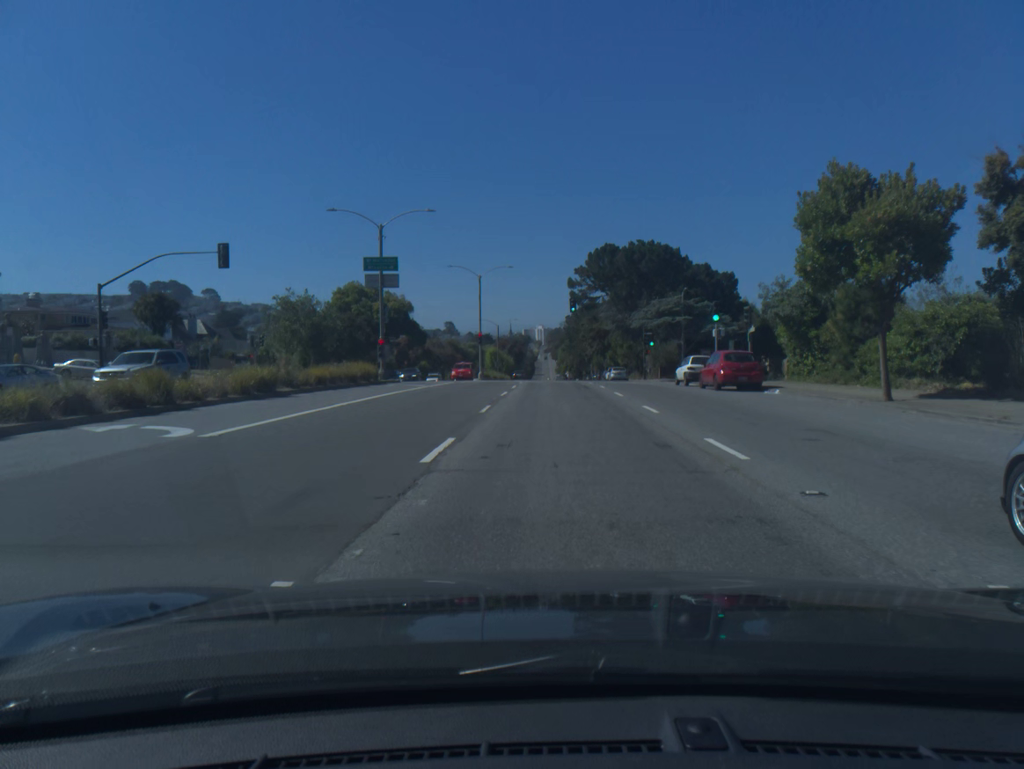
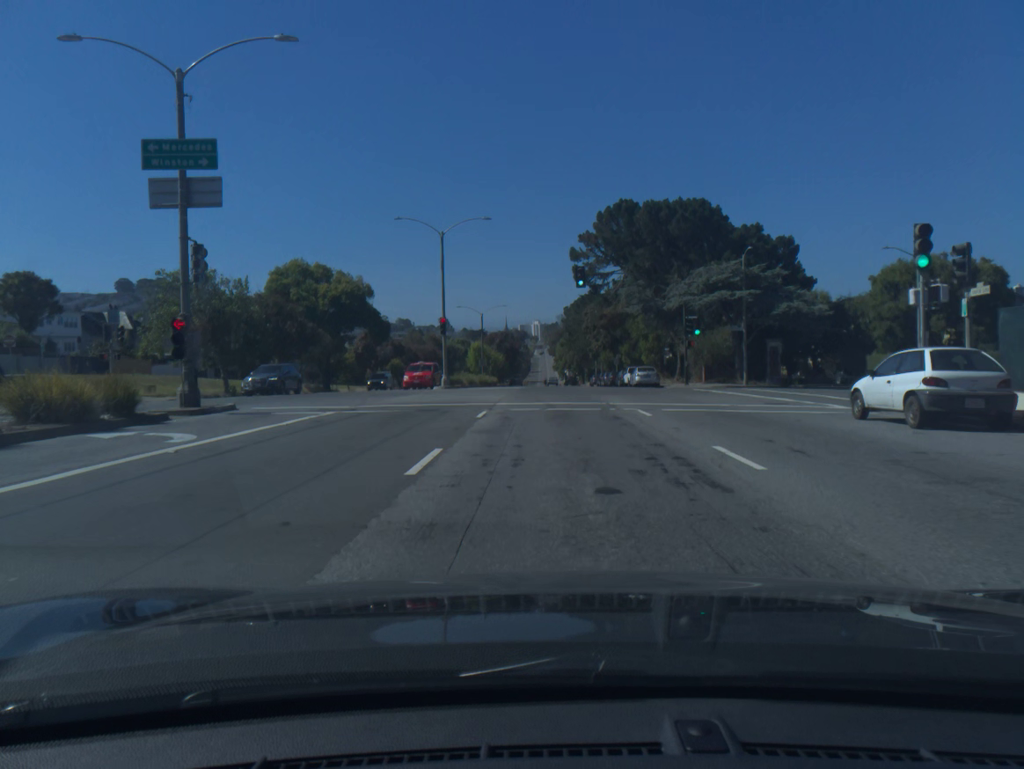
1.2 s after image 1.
(+0.1, +23.1) m; 0°
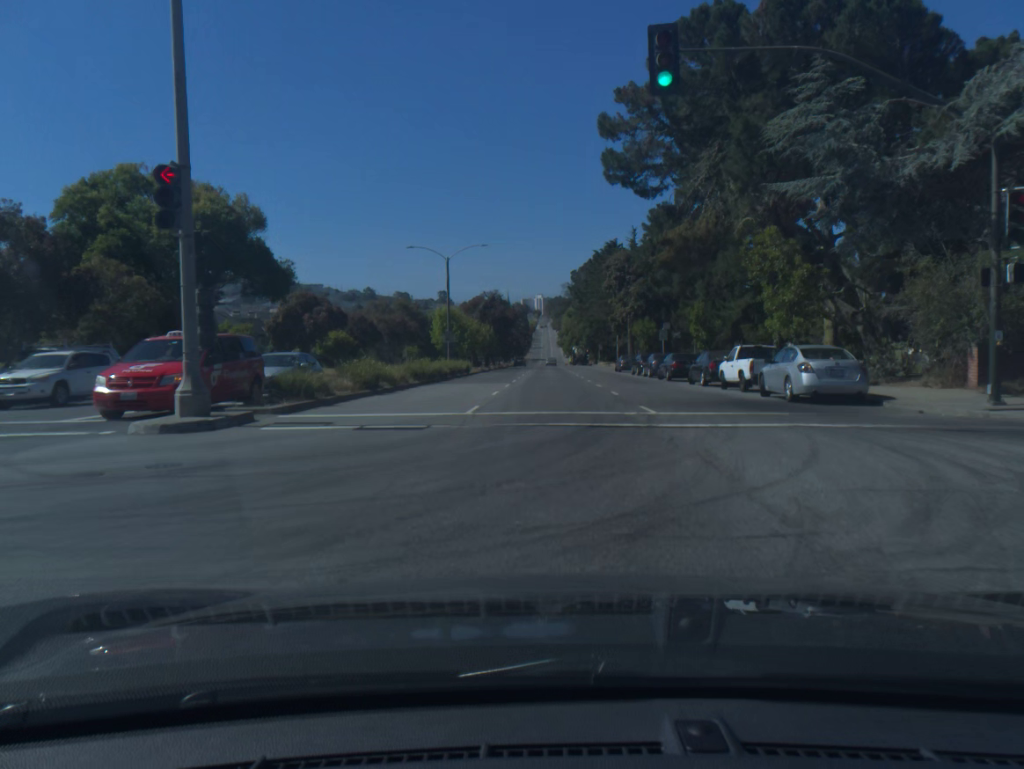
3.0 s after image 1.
(0.0, +34.2) m; 0°
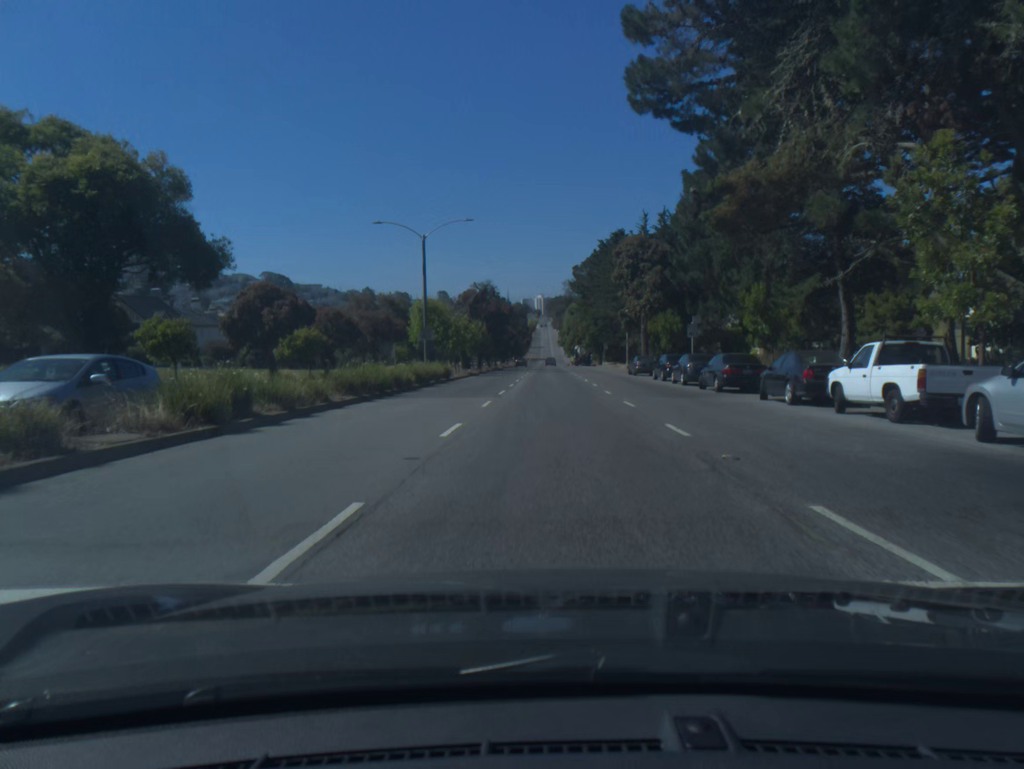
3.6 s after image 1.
(0.0, +11.4) m; 0°
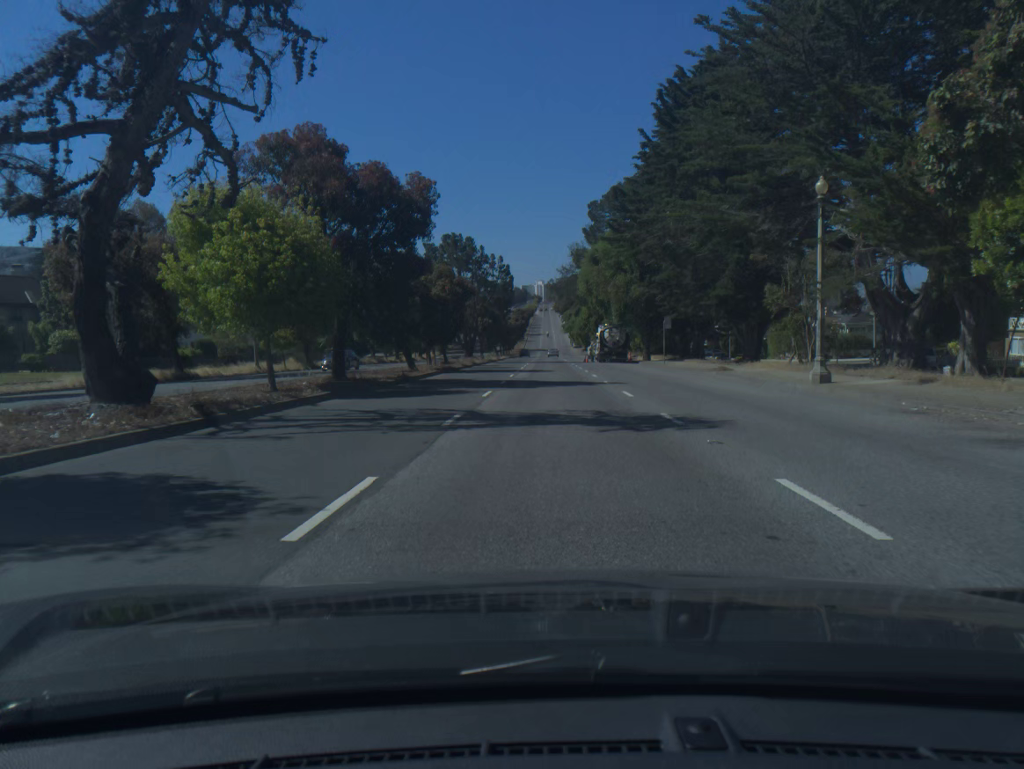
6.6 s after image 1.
(+0.2, +58.2) m; 0°
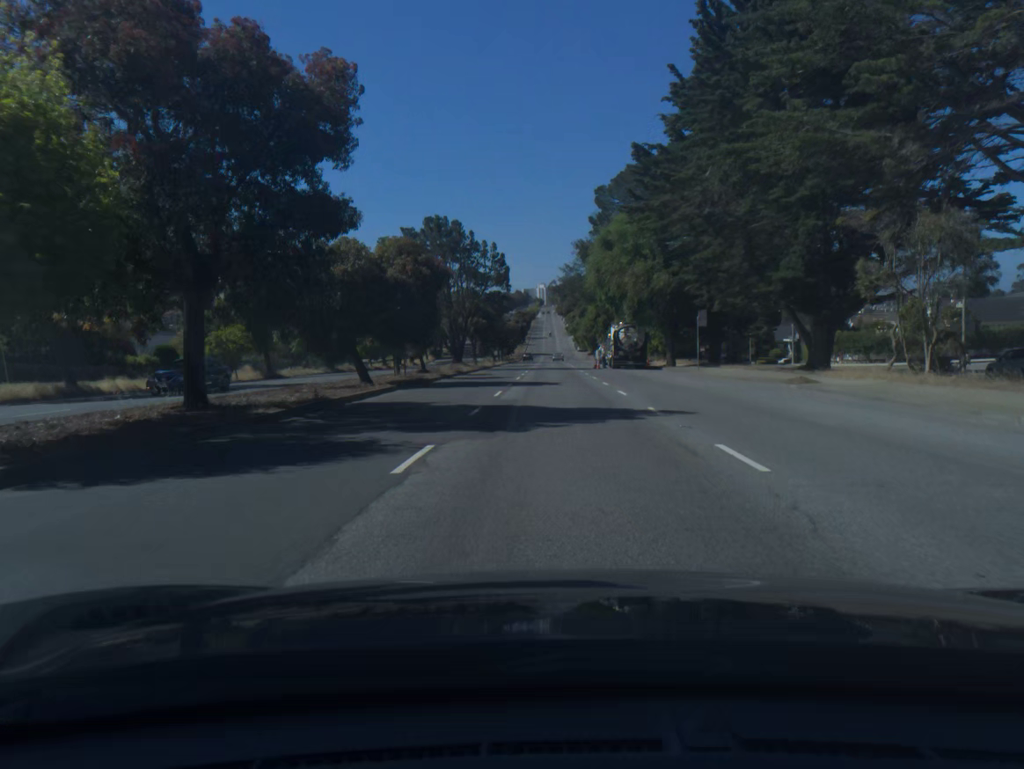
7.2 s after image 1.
(0.0, +11.8) m; 0°
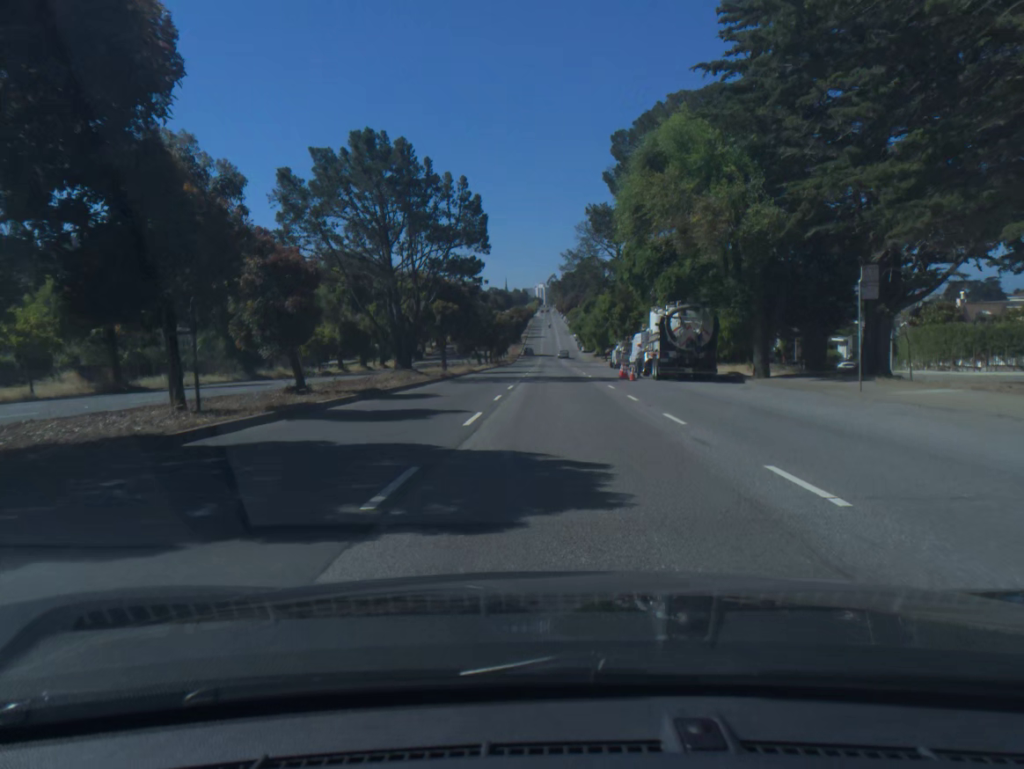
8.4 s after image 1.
(0.0, +23.6) m; 0°
